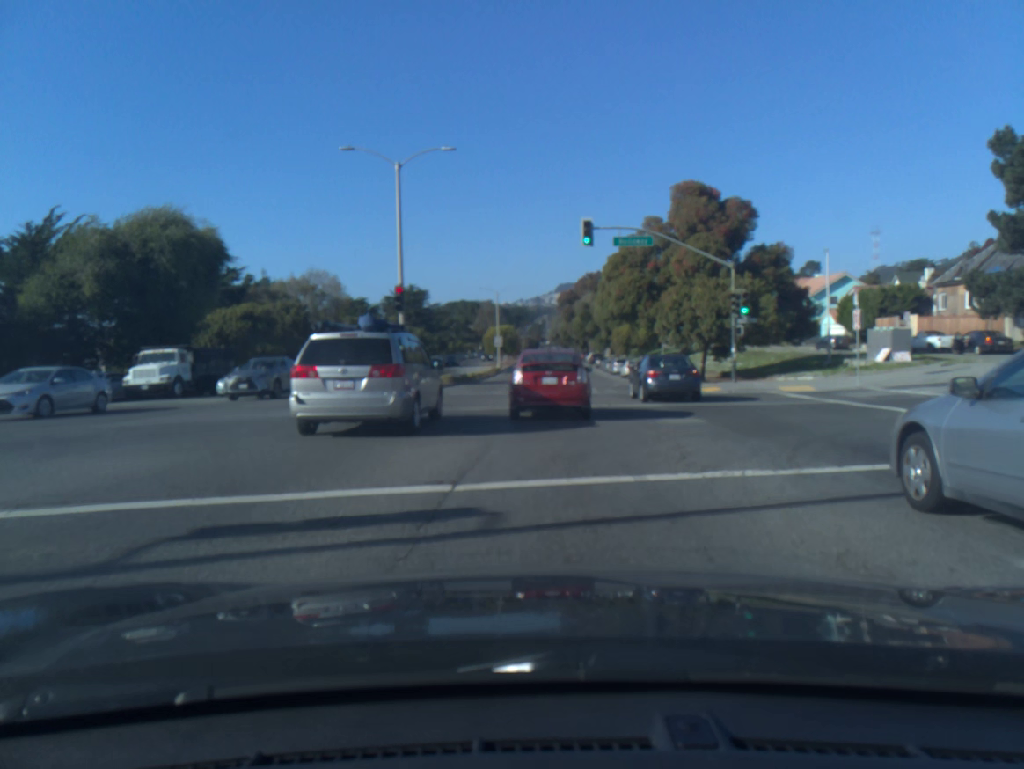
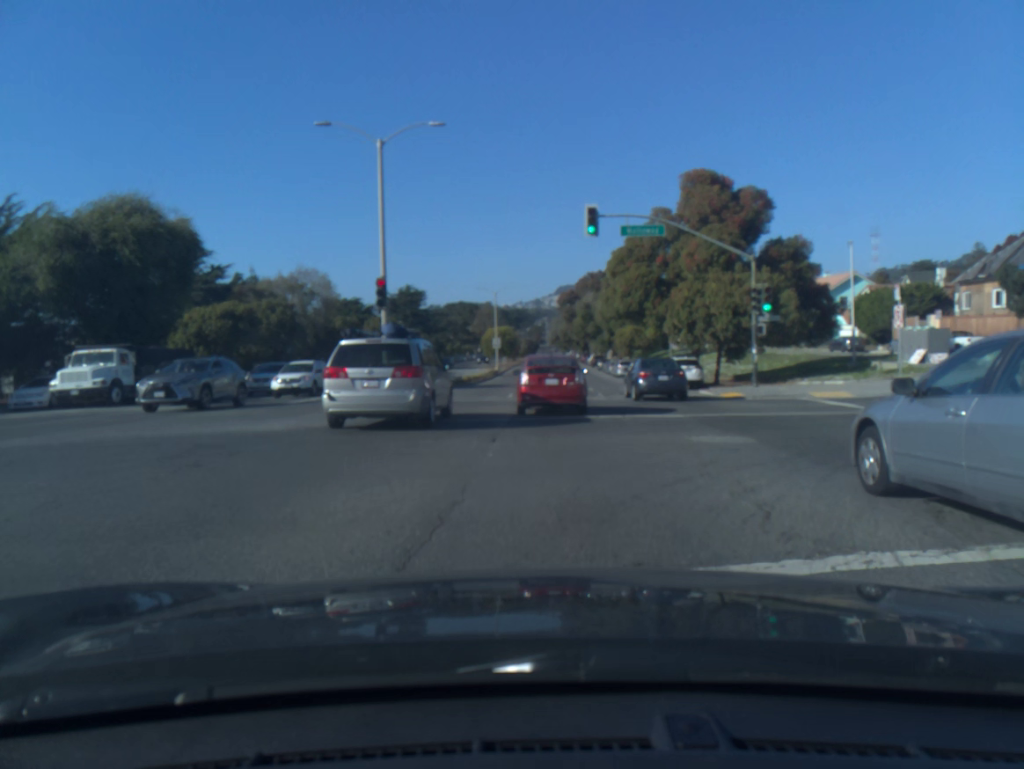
(0.0, +3.4) m; 0°
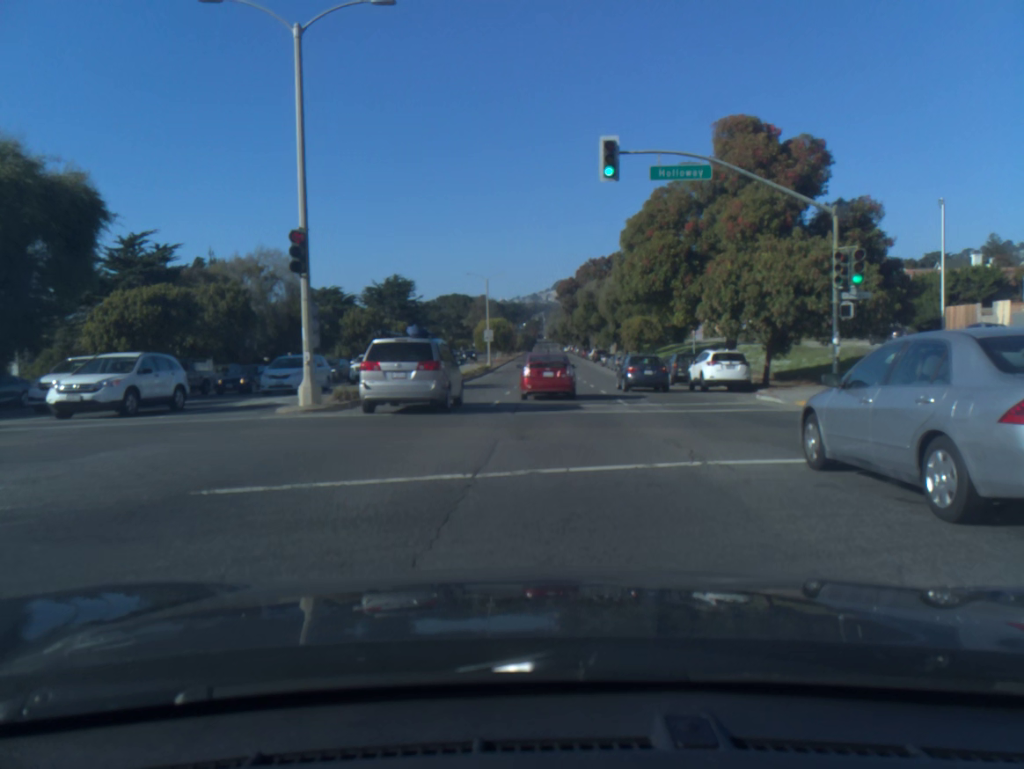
(0.0, +9.0) m; 0°
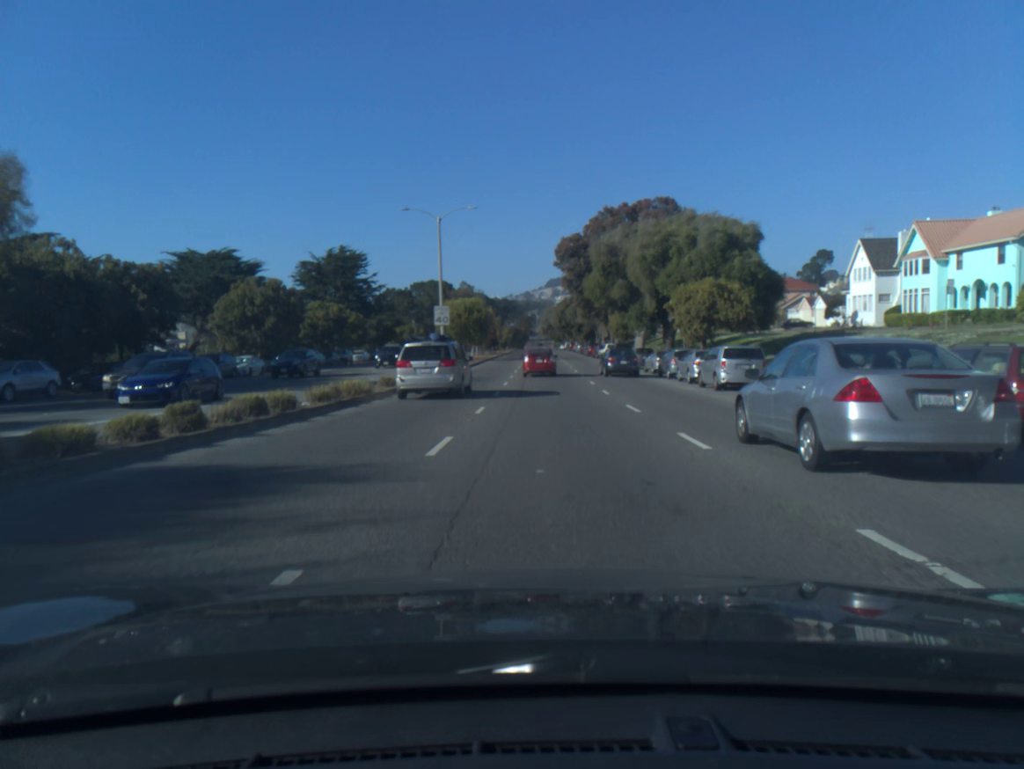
(+0.2, +32.9) m; 0°
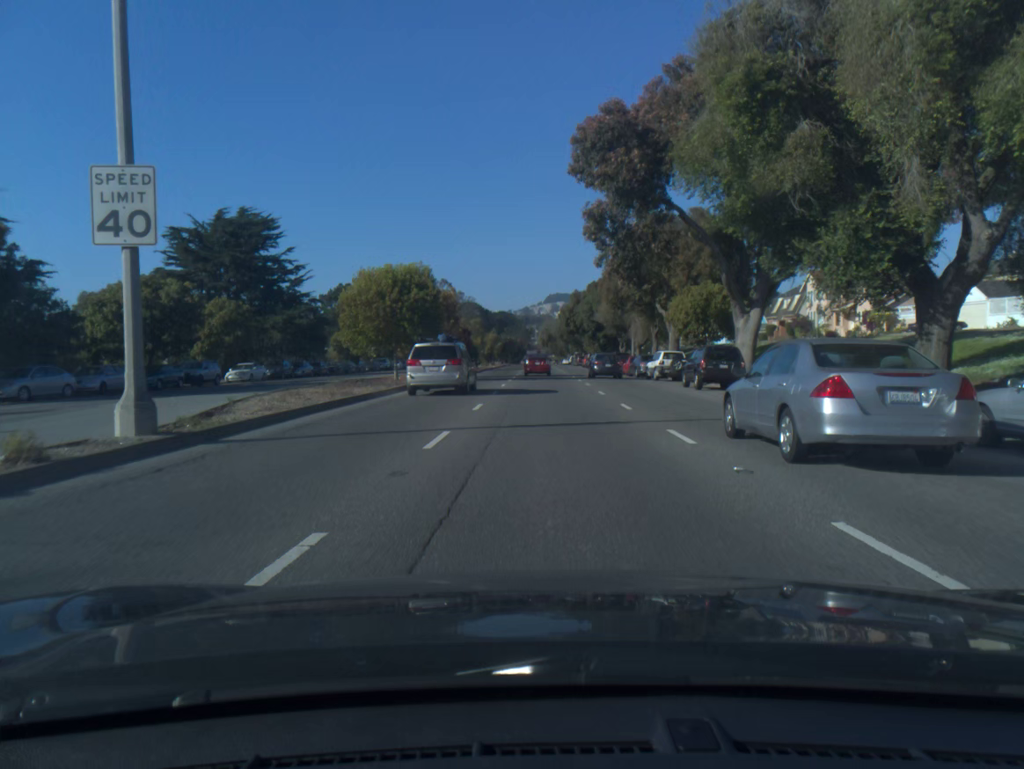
(0.0, +35.7) m; 0°
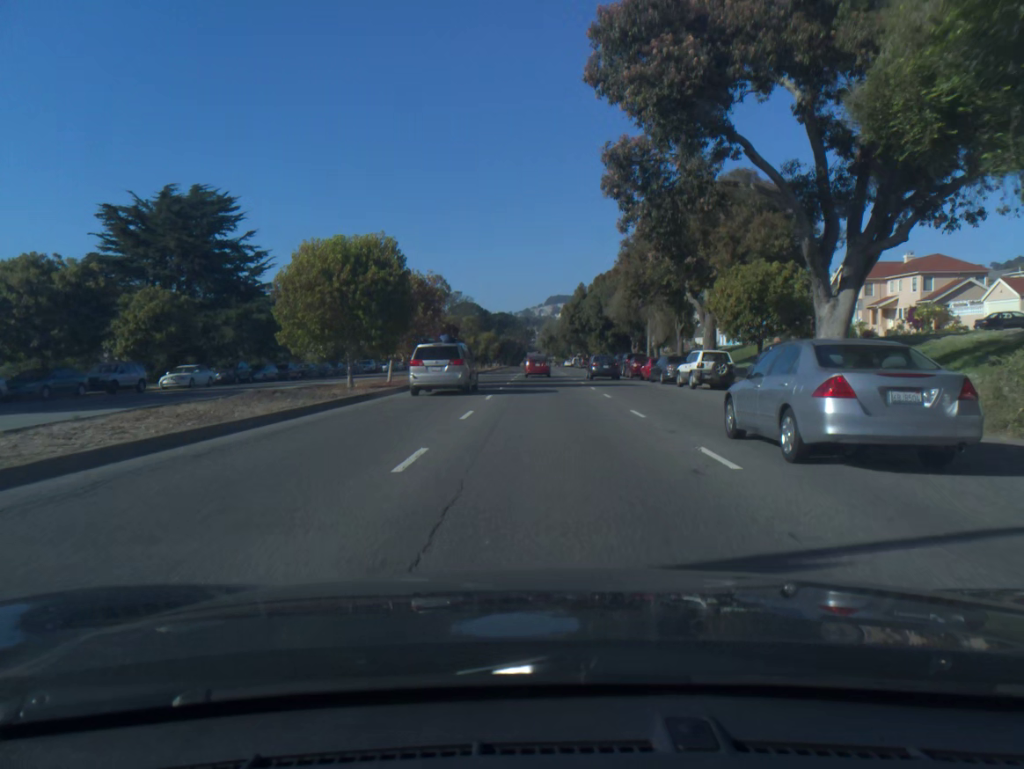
(0.0, +9.9) m; 0°
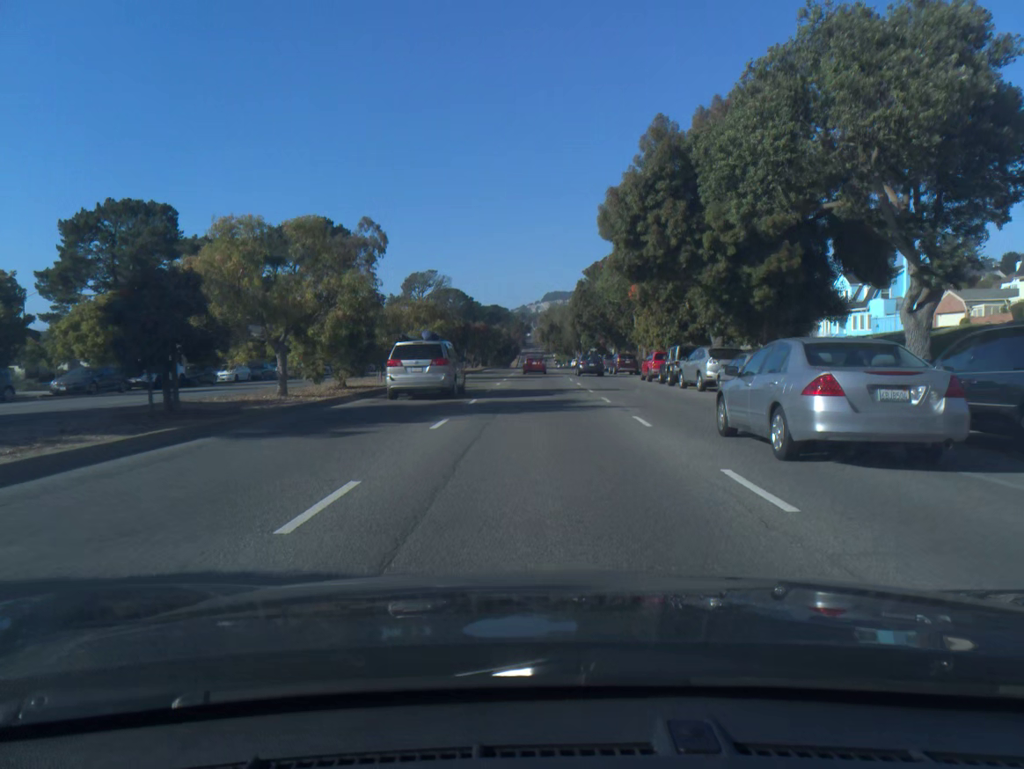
(-0.1, +53.3) m; 0°
